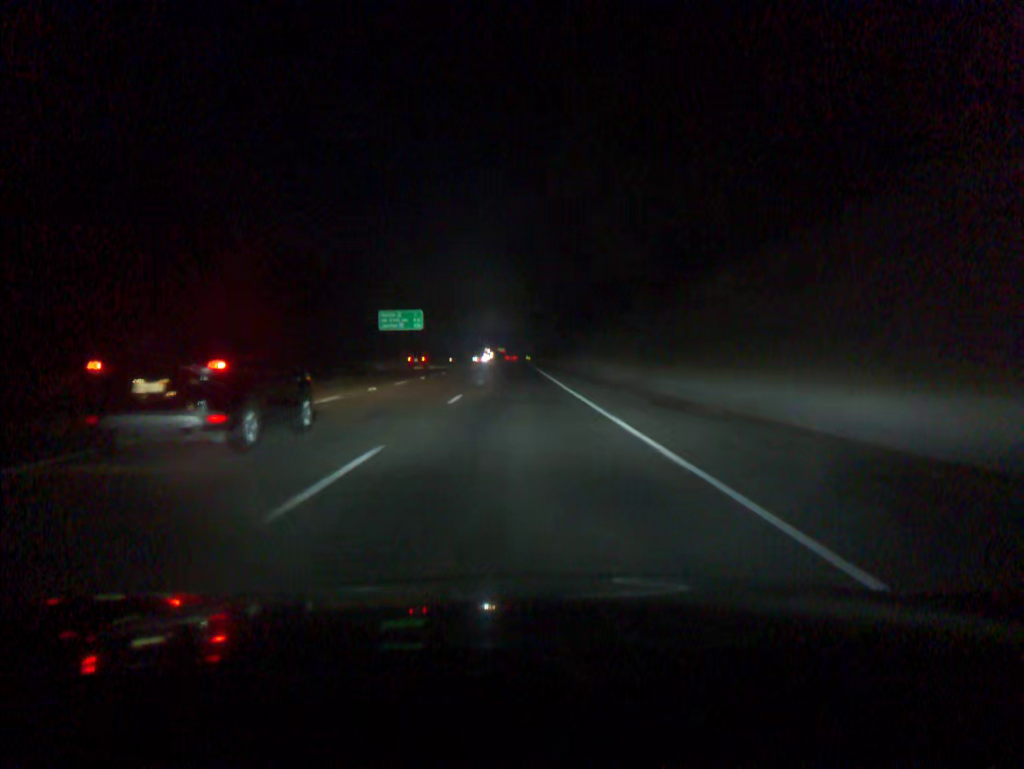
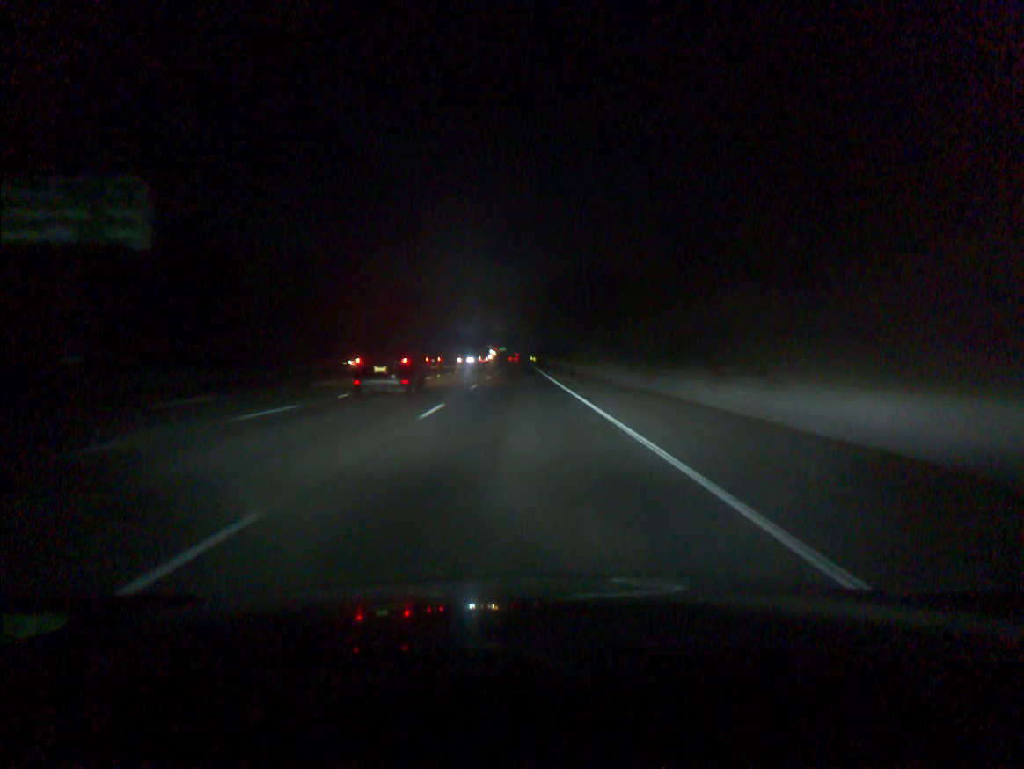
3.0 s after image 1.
(0.0, +92.1) m; 0°
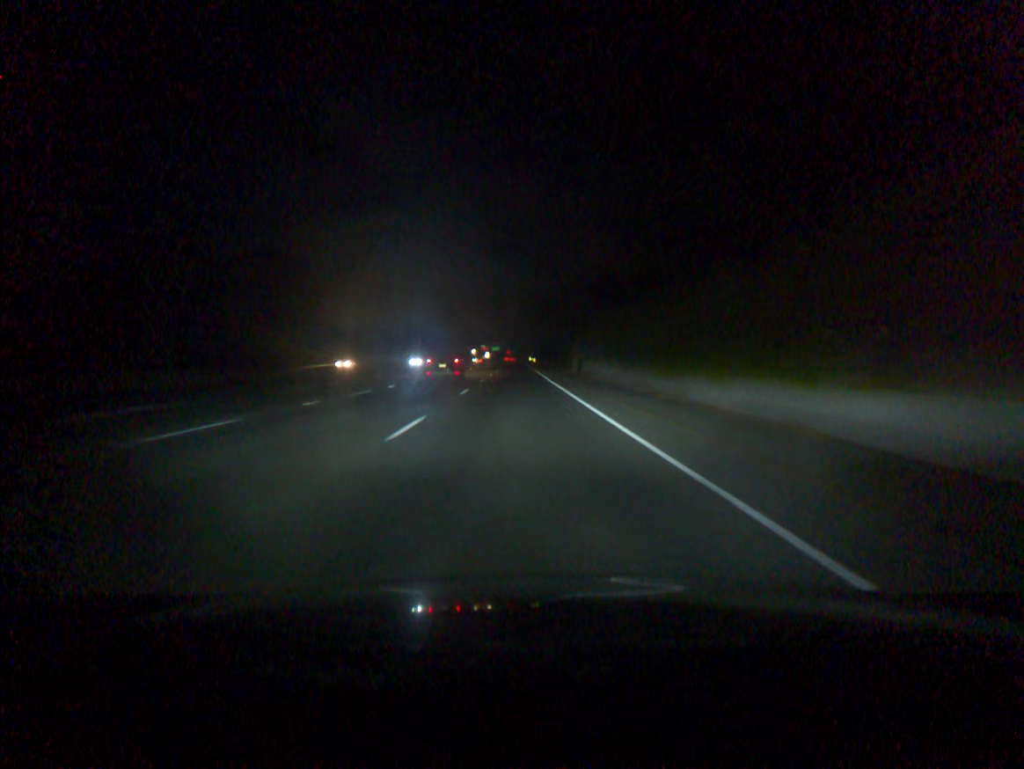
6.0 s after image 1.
(+0.2, +91.9) m; 0°
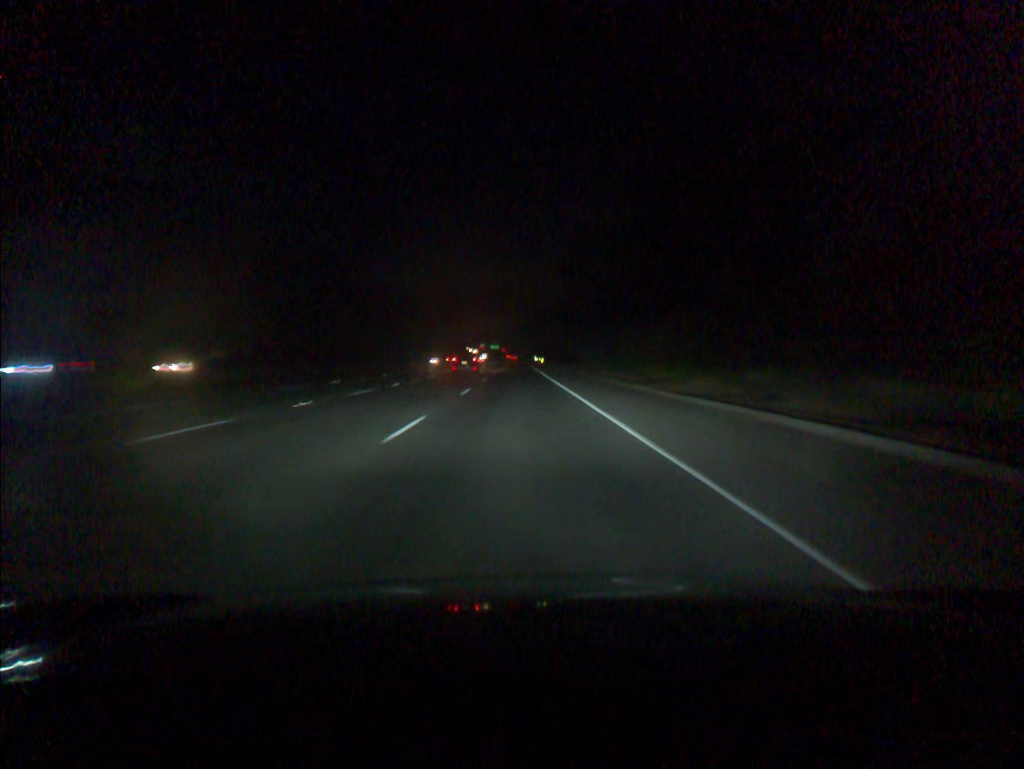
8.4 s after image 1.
(-0.1, +73.4) m; 0°
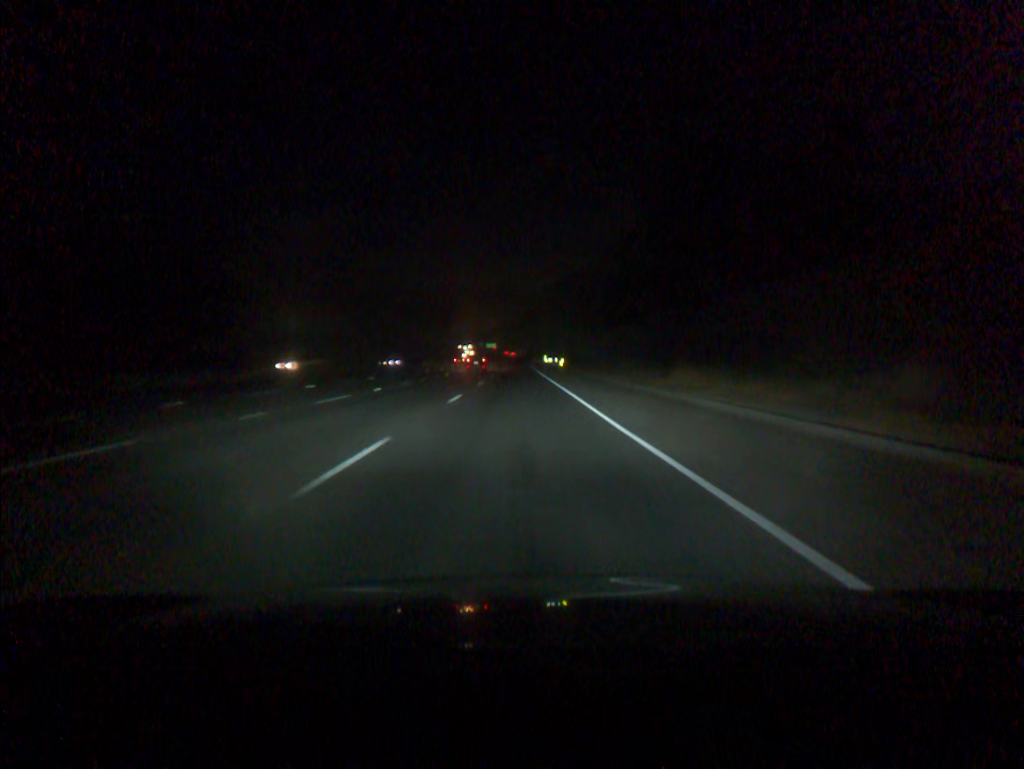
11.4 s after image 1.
(-0.1, +91.6) m; 0°
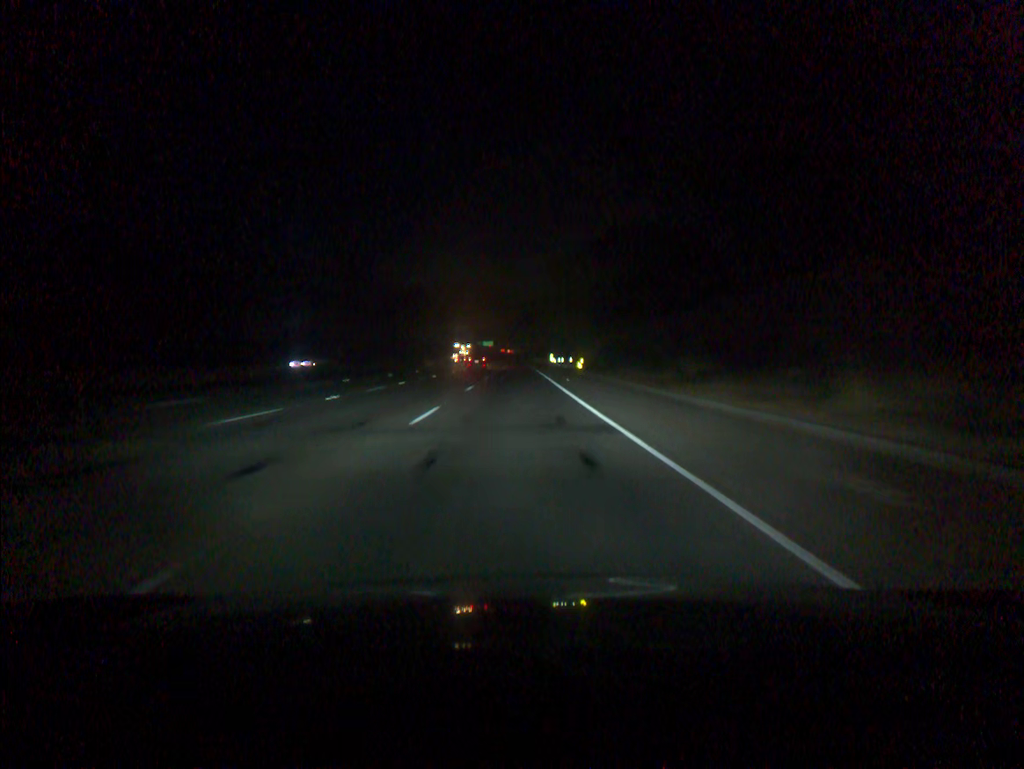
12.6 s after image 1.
(0.0, +36.6) m; 0°
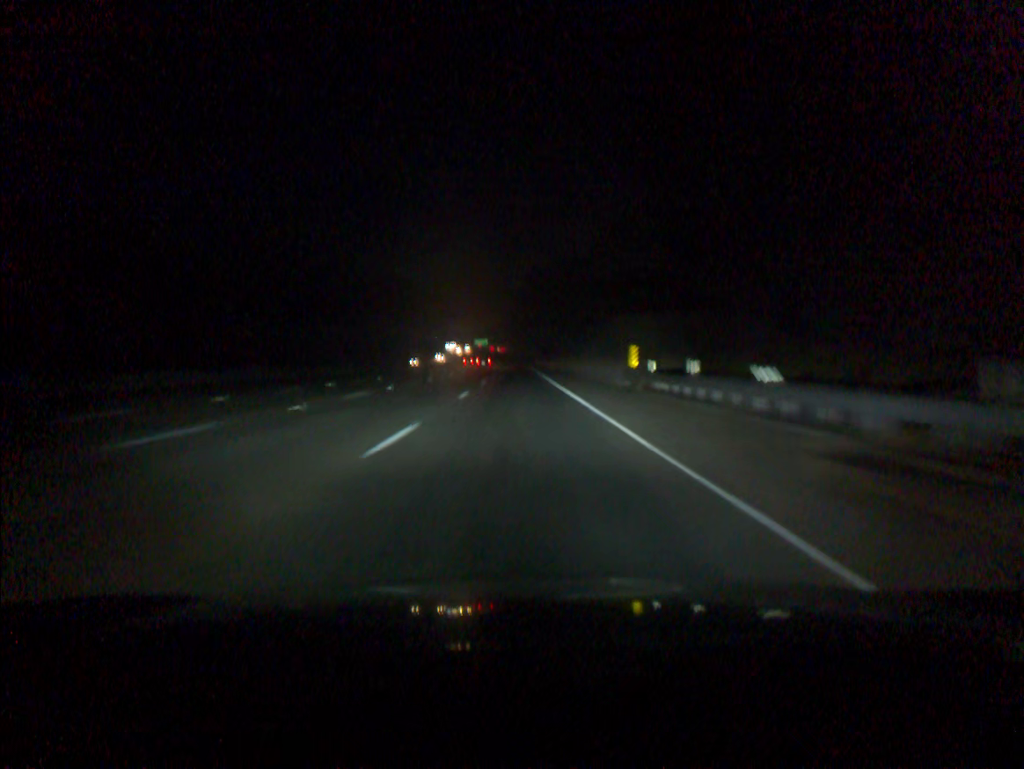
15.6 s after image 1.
(-0.1, +91.5) m; 0°
